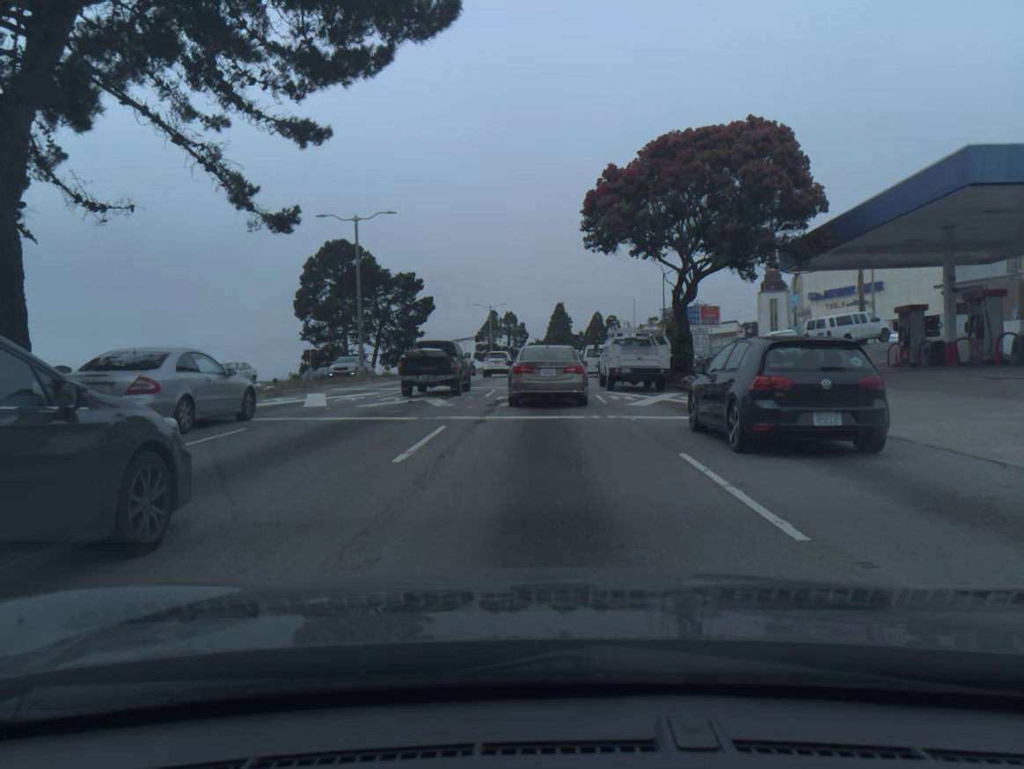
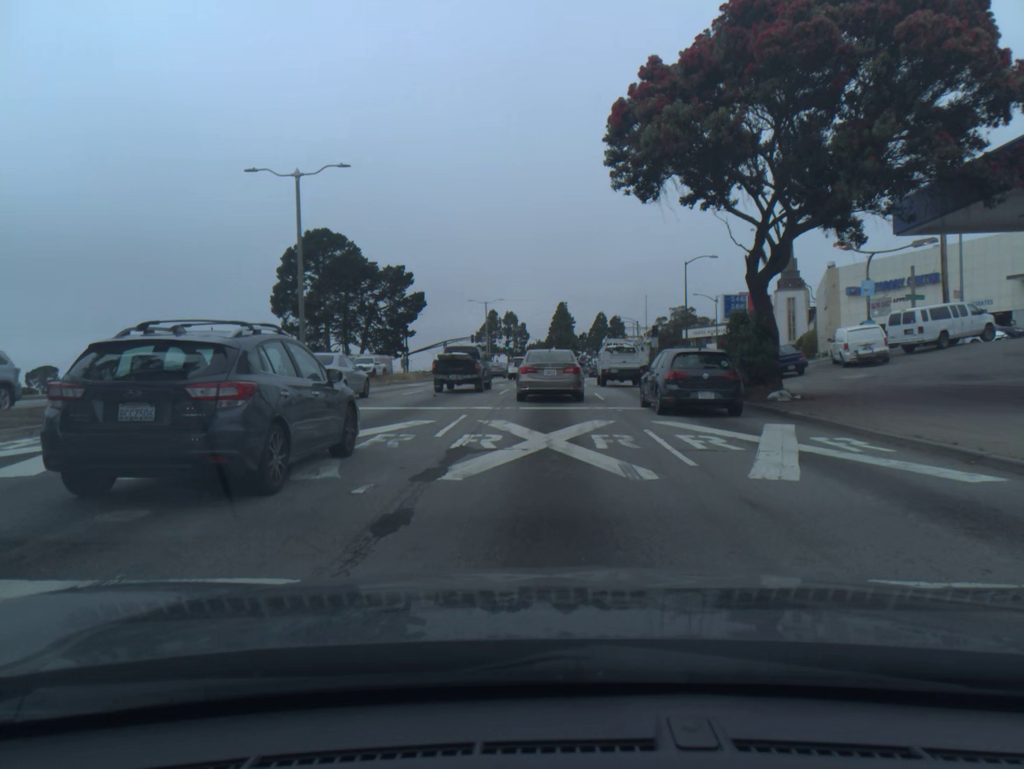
(0.0, +11.2) m; 0°
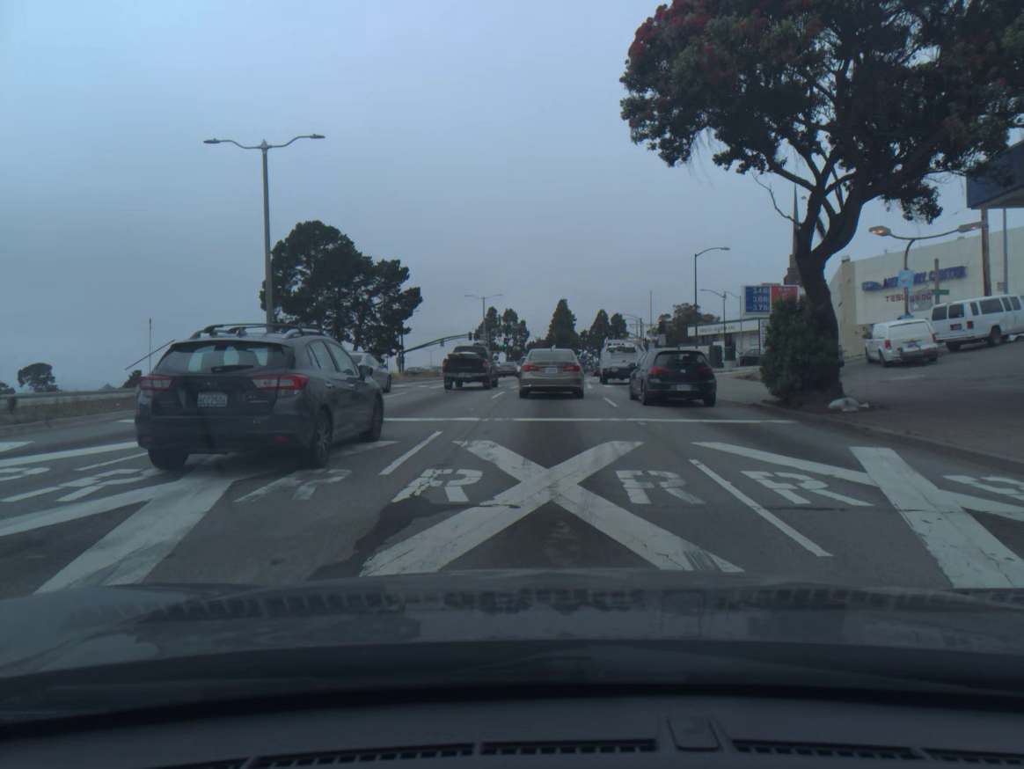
(0.0, +4.0) m; 0°
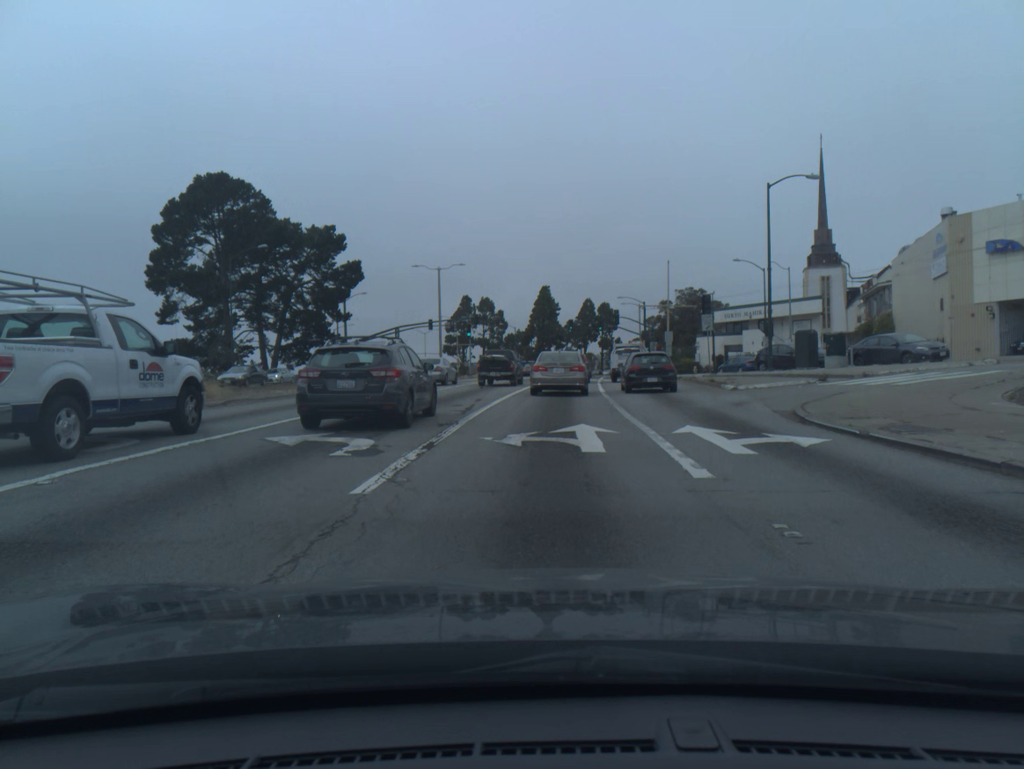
(+0.1, +24.2) m; +1°
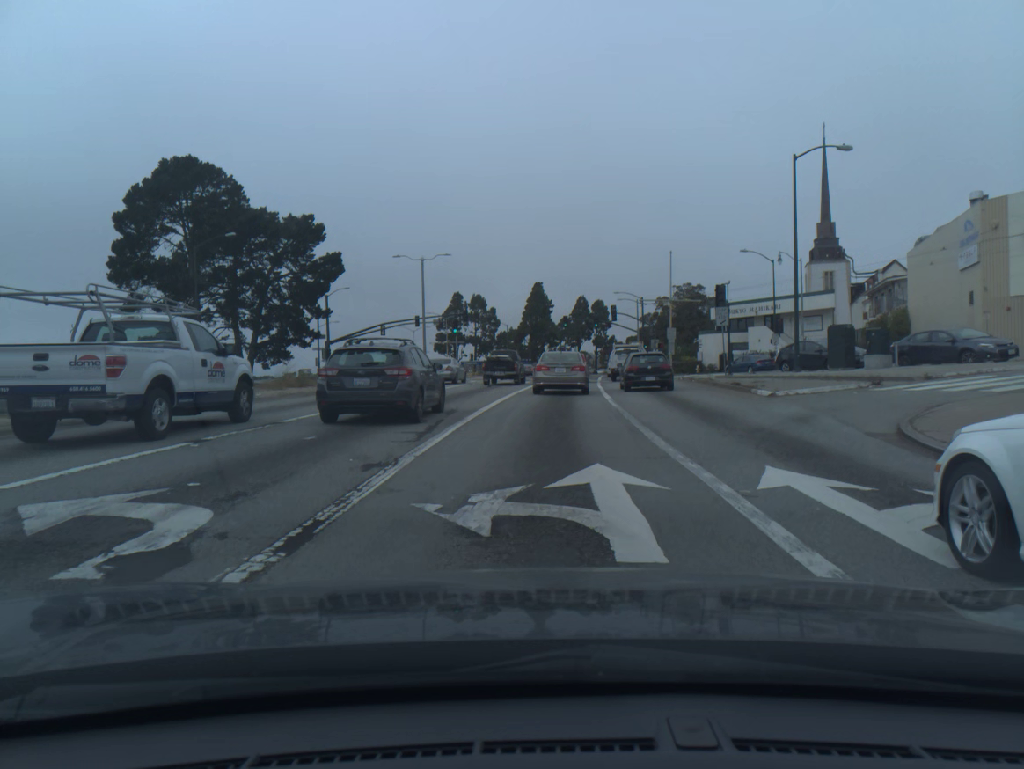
(0.0, +5.3) m; +1°
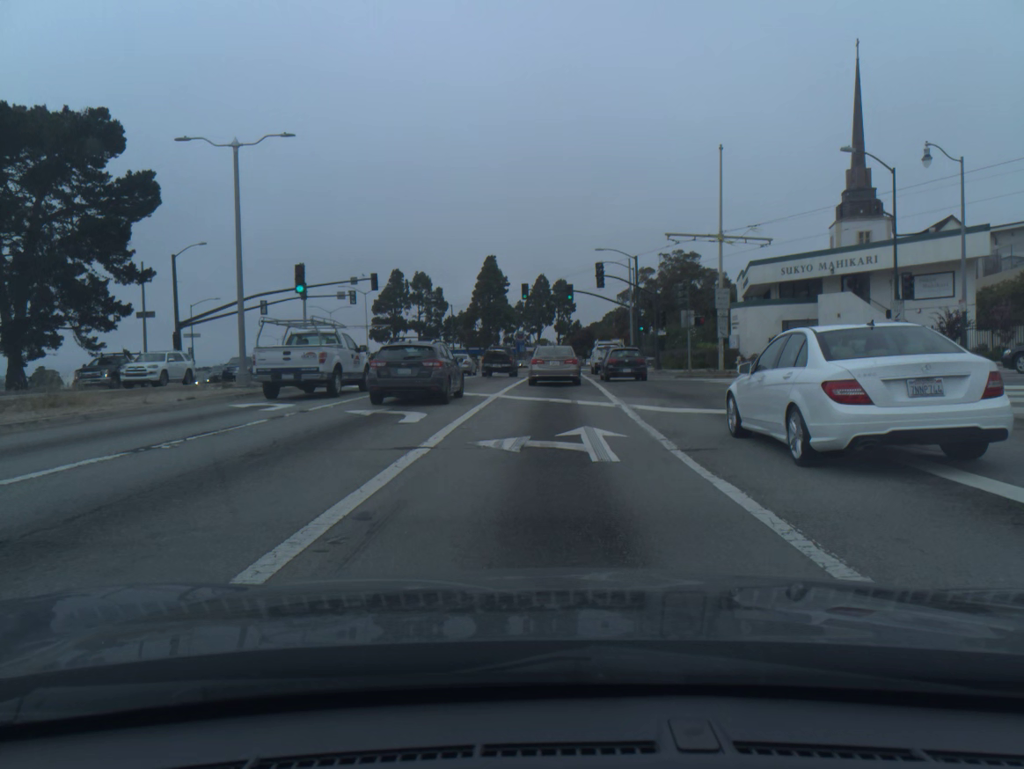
(+0.7, +29.7) m; +3°
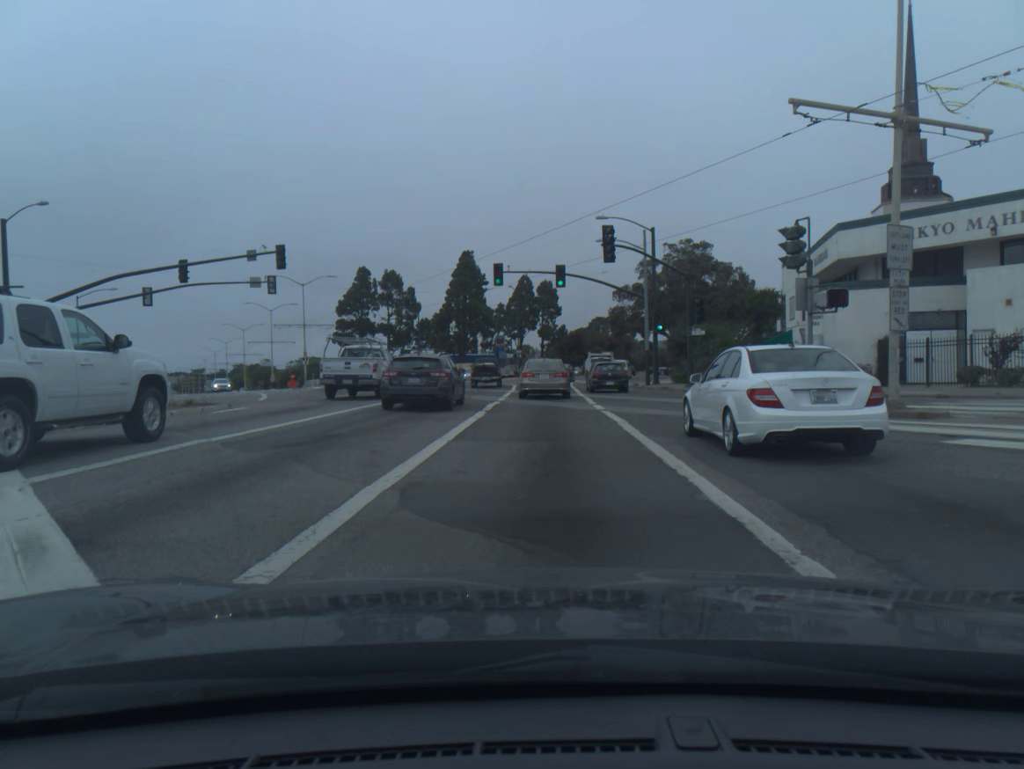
(+0.2, +18.9) m; +1°
